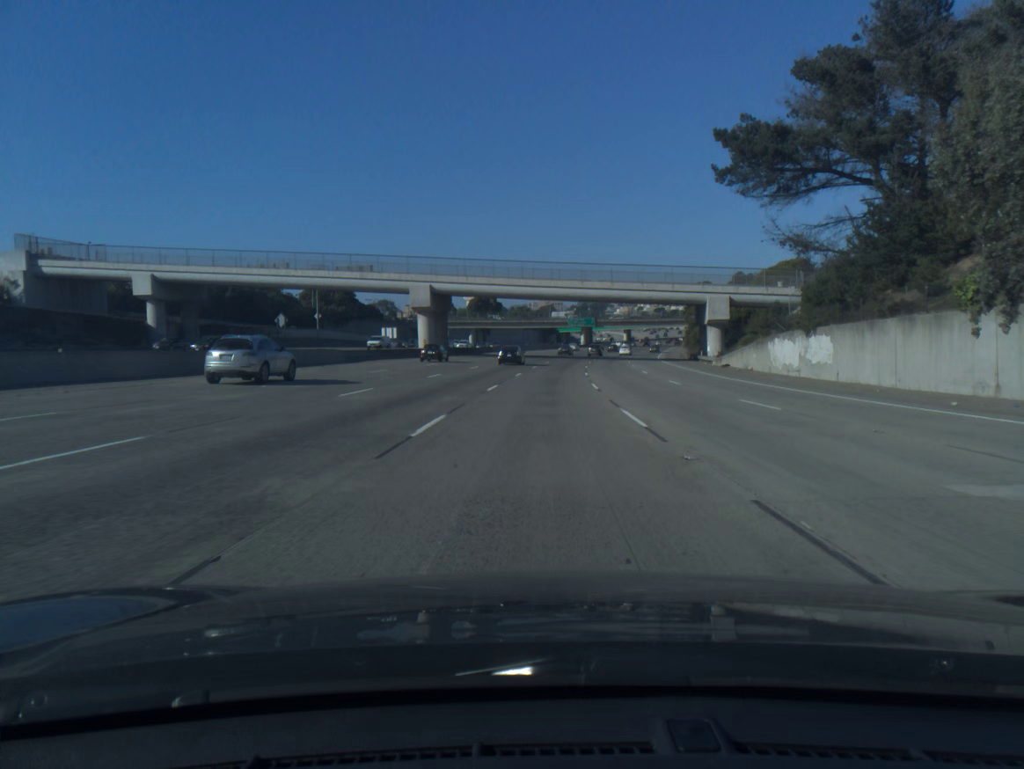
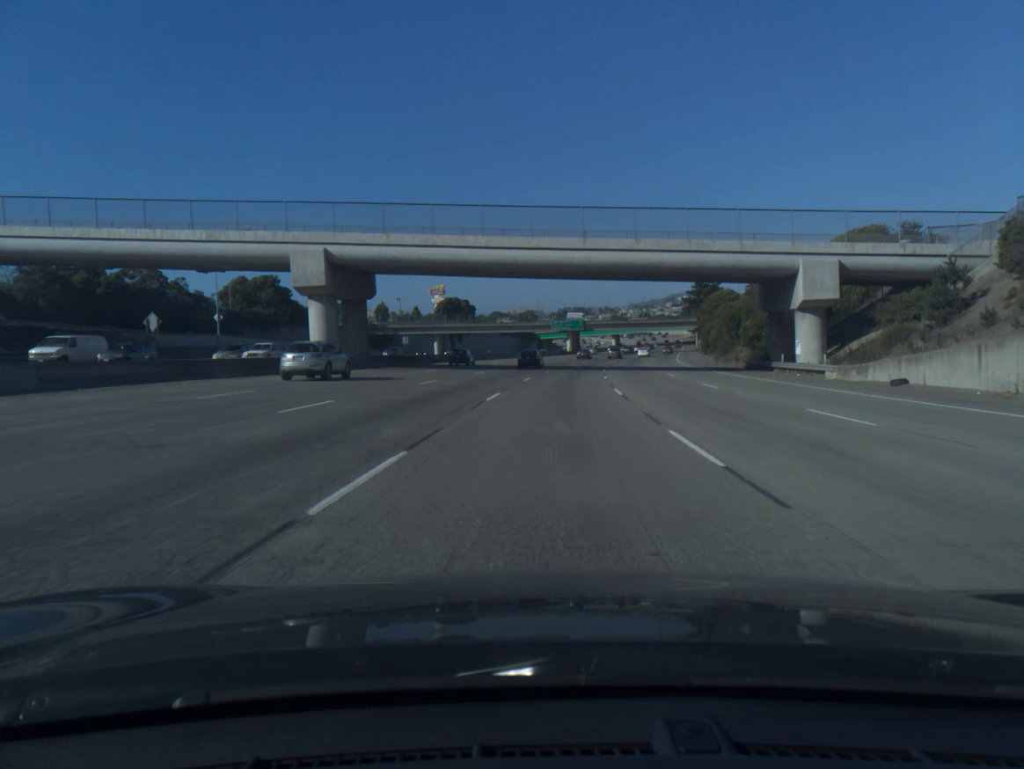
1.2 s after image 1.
(+0.3, +34.0) m; +1°
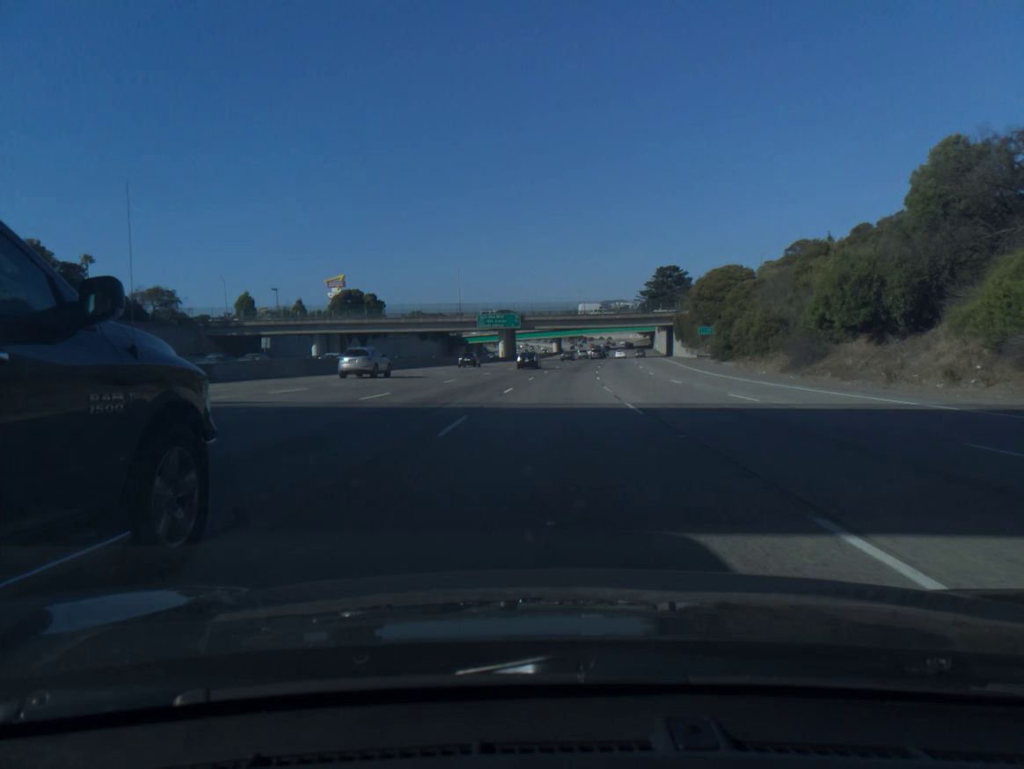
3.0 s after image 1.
(+2.0, +50.6) m; +5°
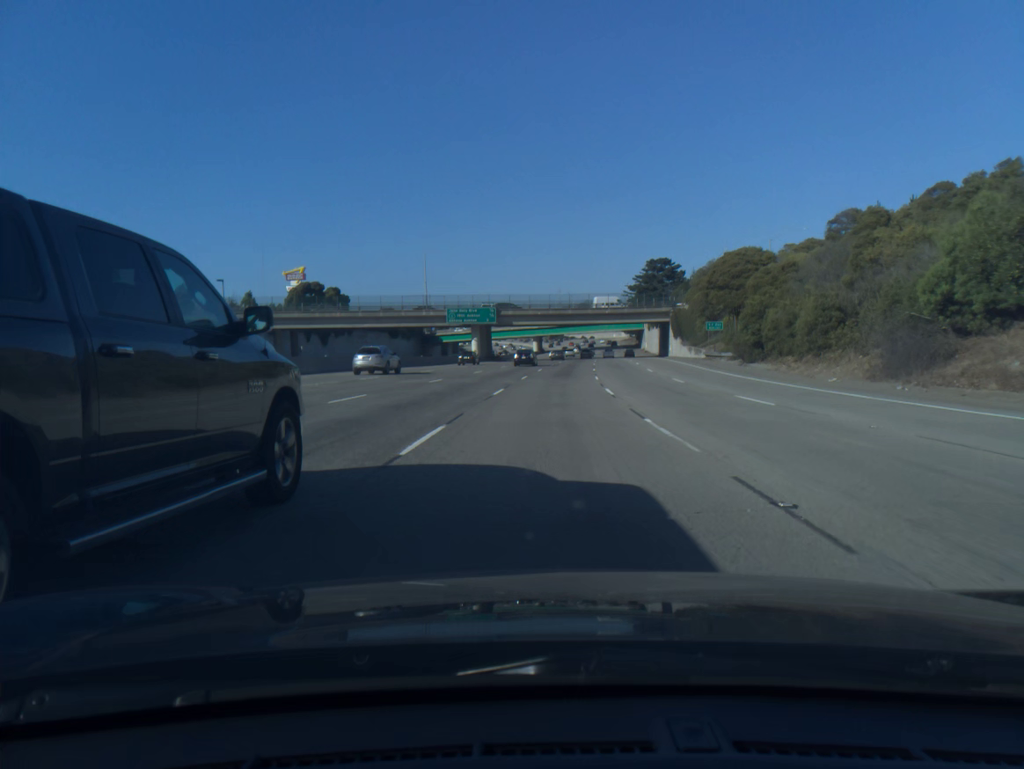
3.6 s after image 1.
(+0.2, +16.9) m; +1°
